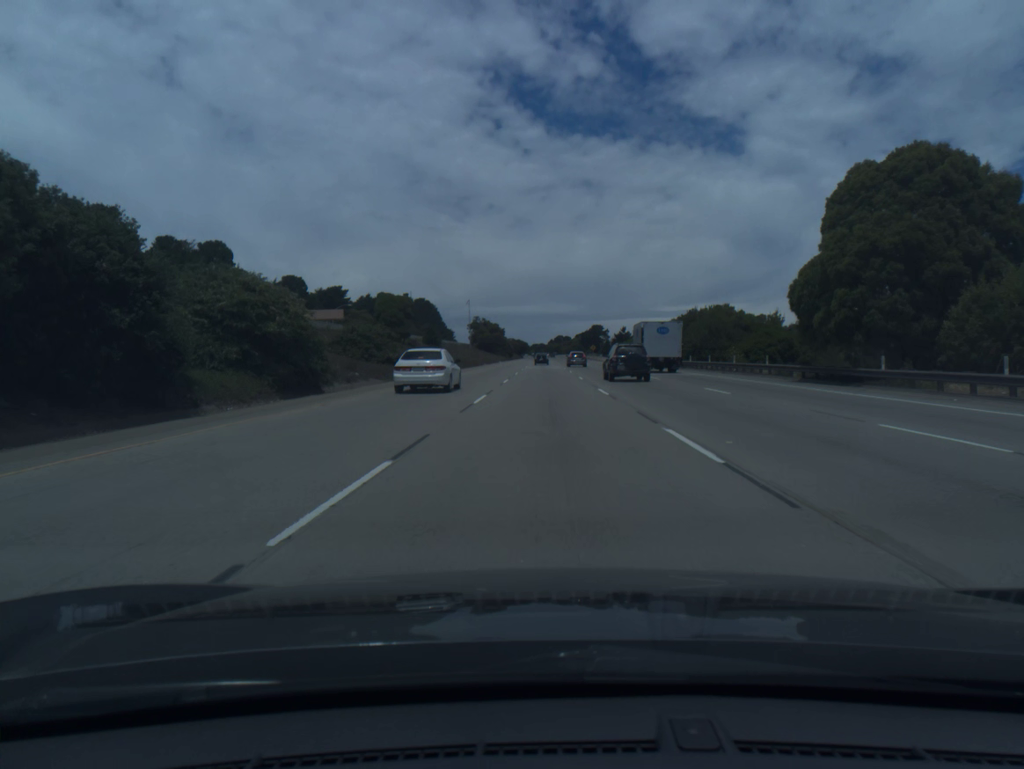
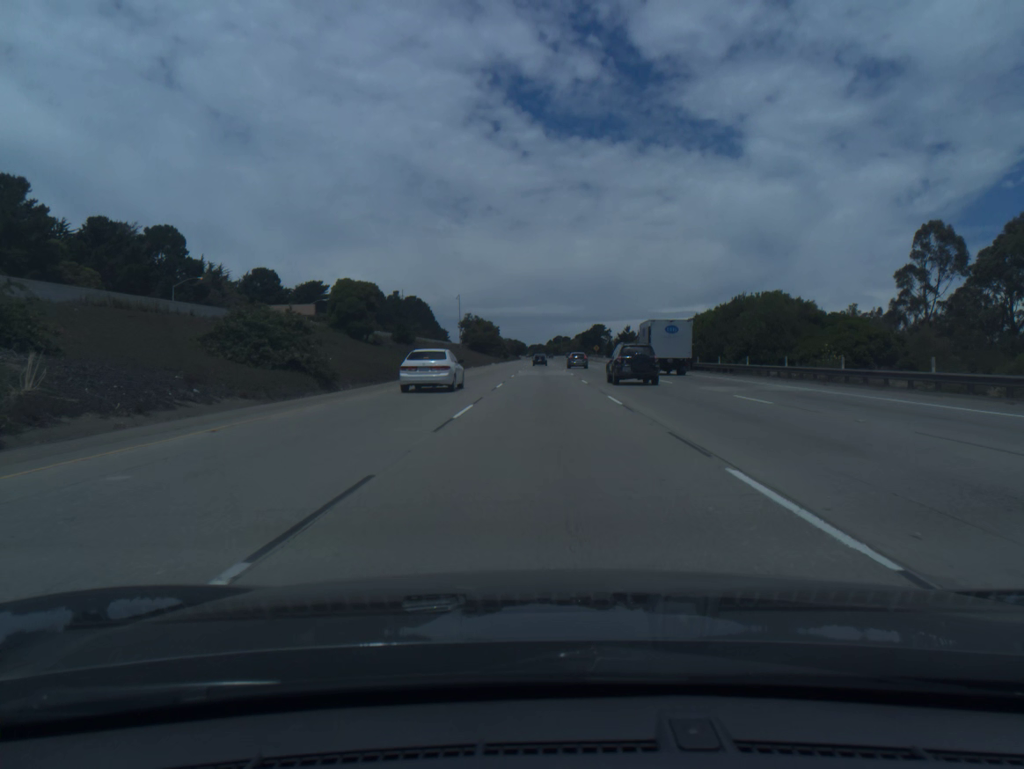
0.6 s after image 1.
(0.0, +19.0) m; 0°
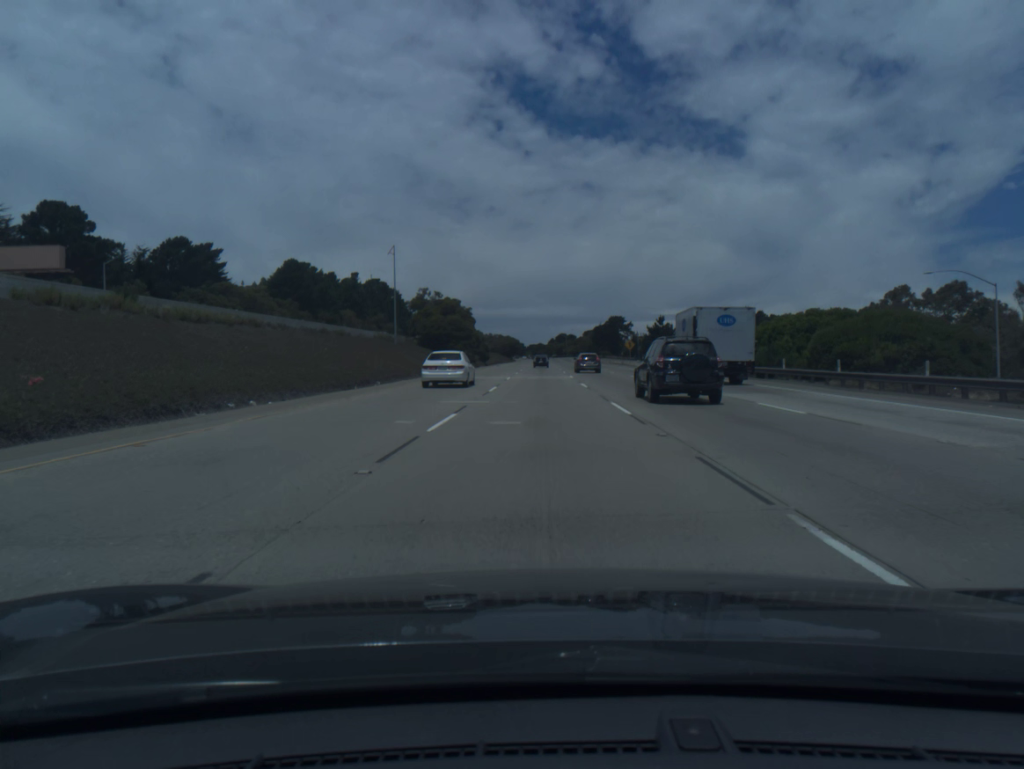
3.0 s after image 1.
(+0.1, +76.0) m; 0°
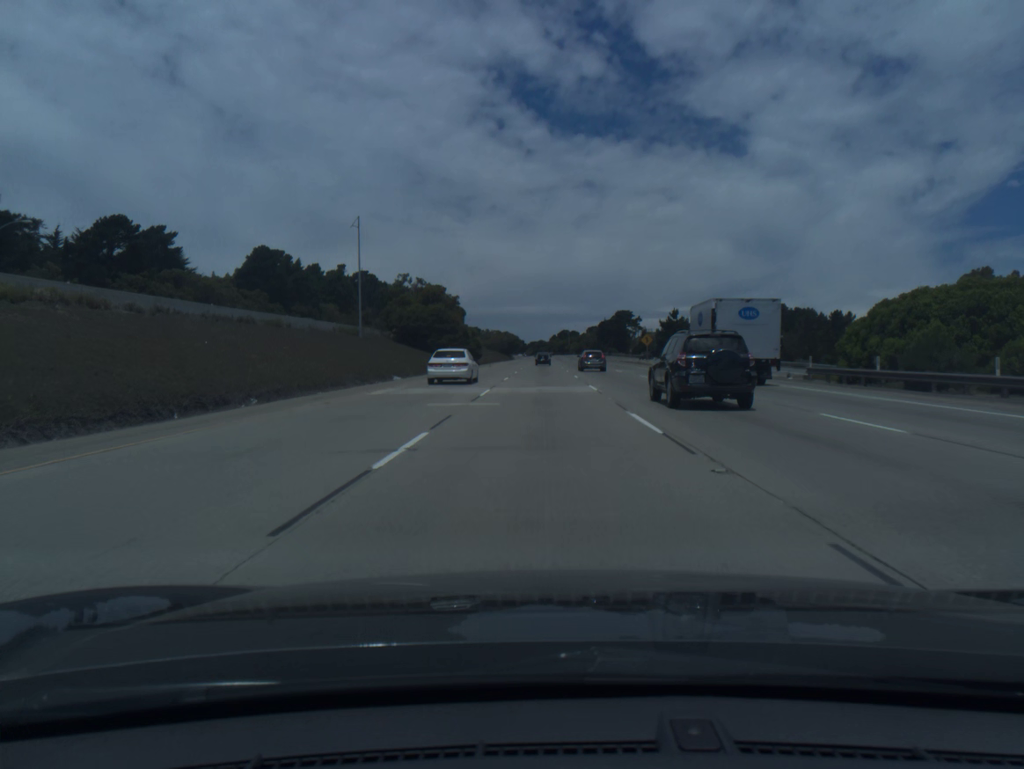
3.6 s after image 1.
(0.0, +19.0) m; 0°
